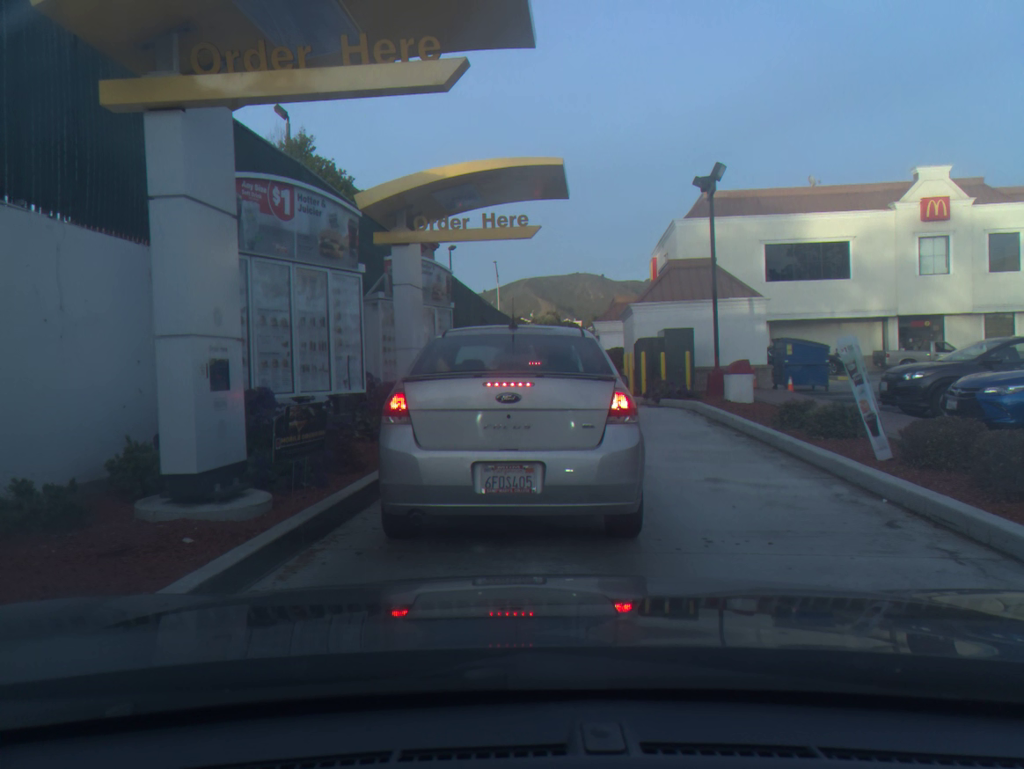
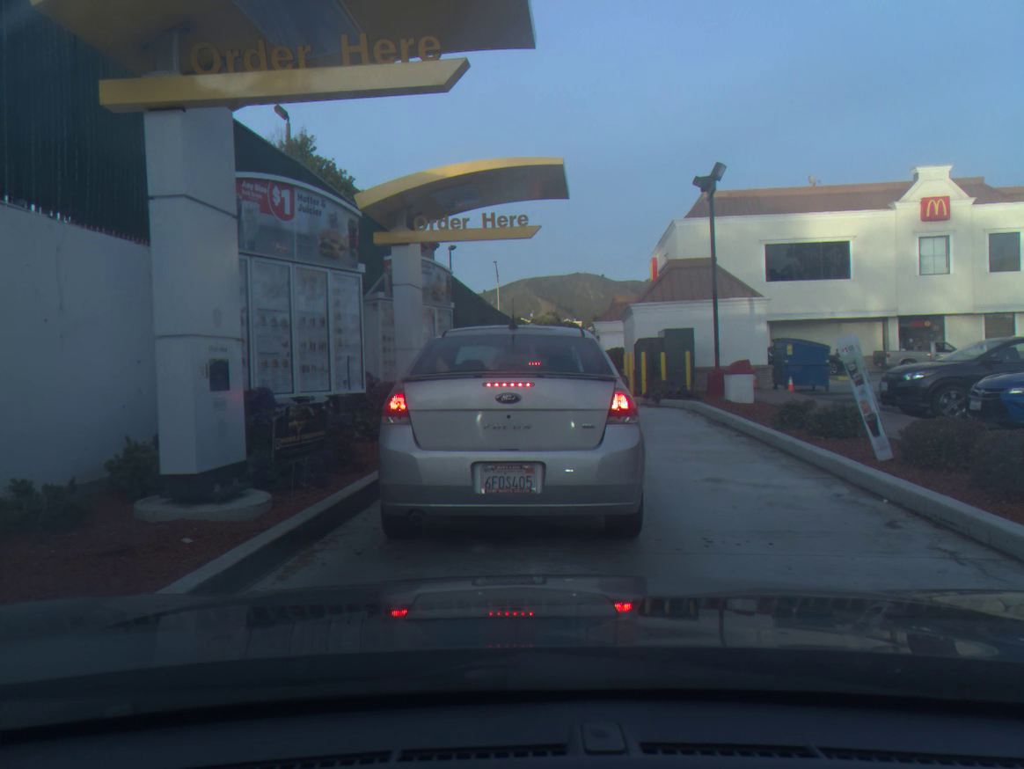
(0.0, 0.0) m; 0°
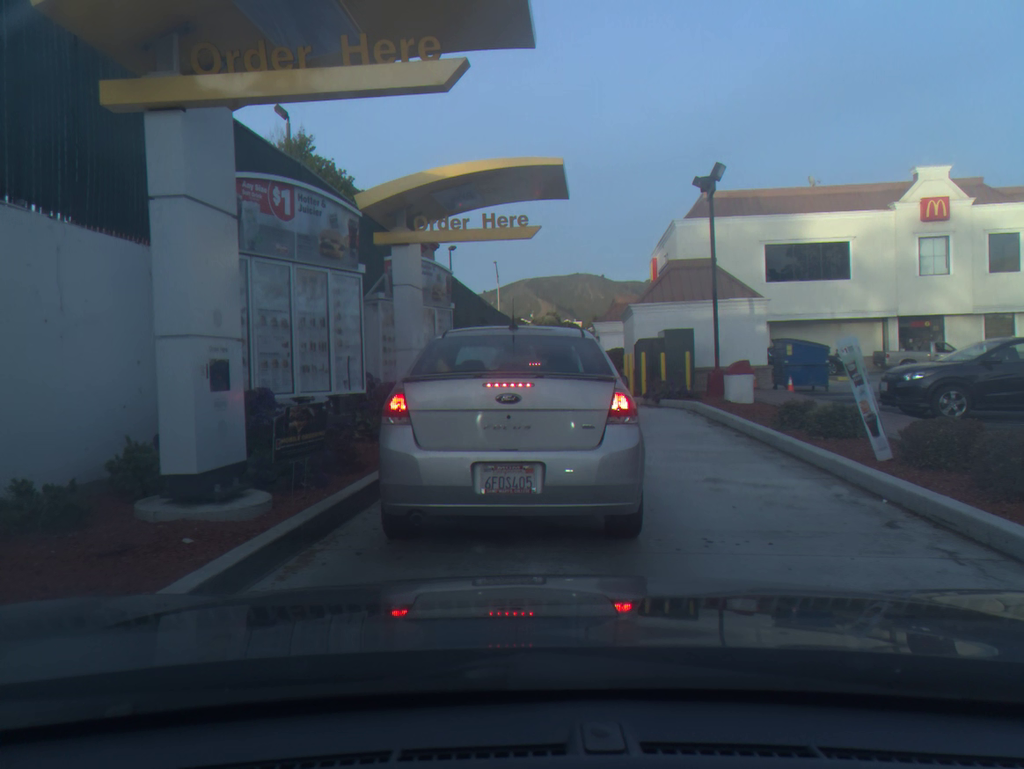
(0.0, 0.0) m; 0°
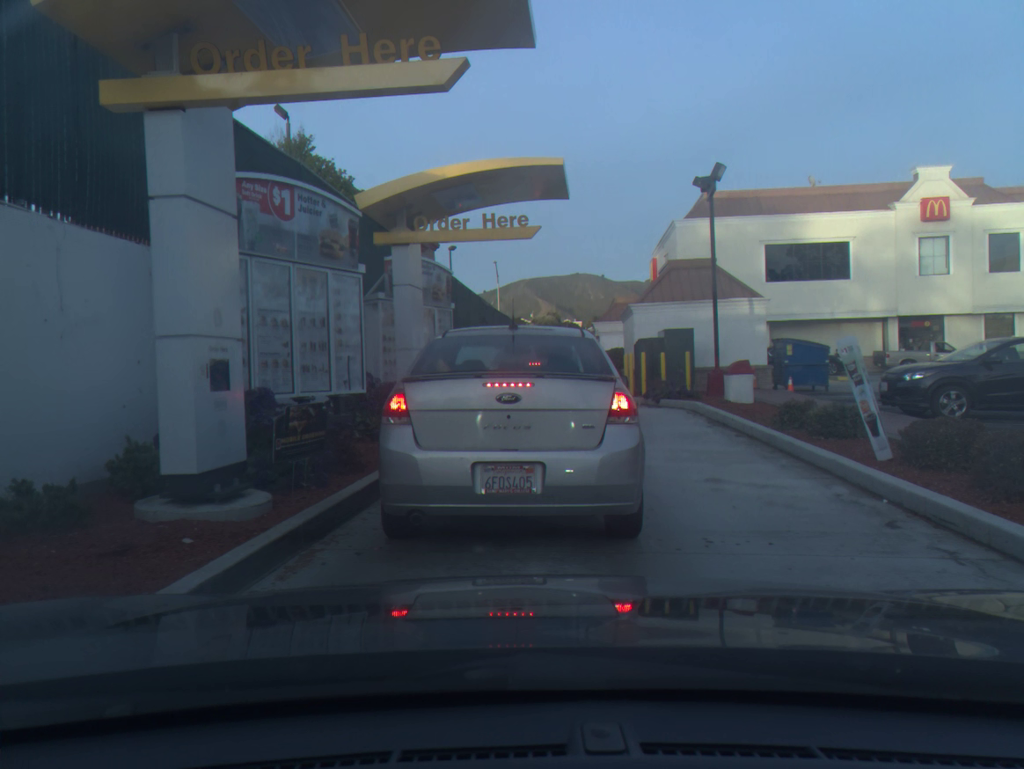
(0.0, 0.0) m; 0°
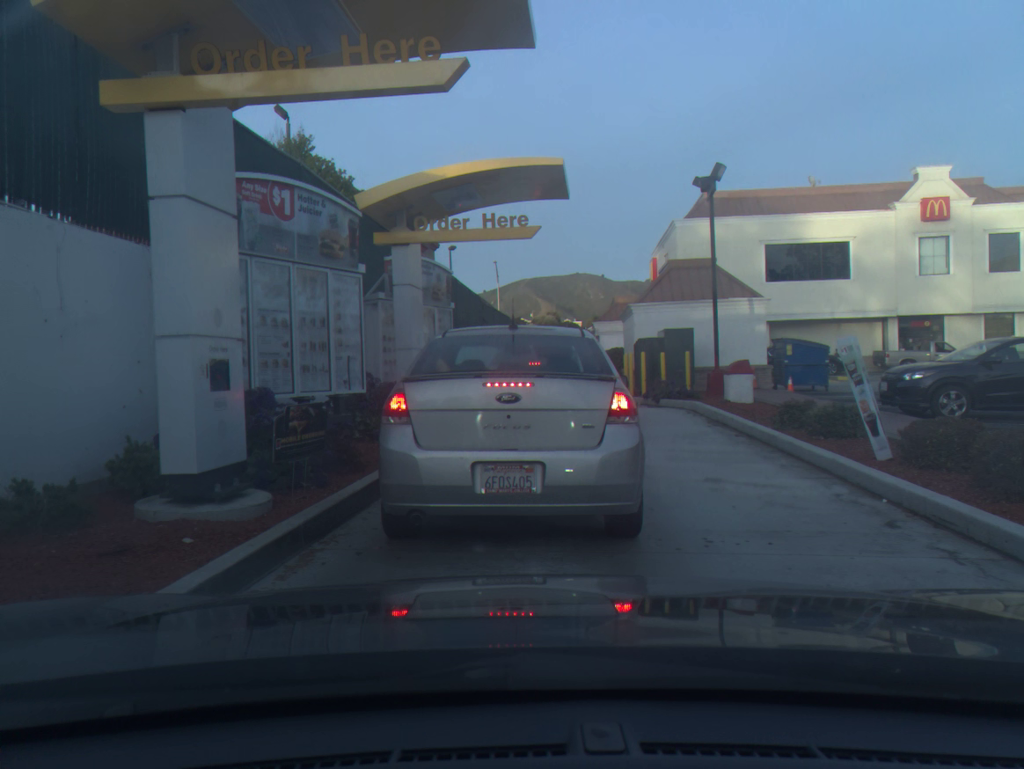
(0.0, 0.0) m; 0°
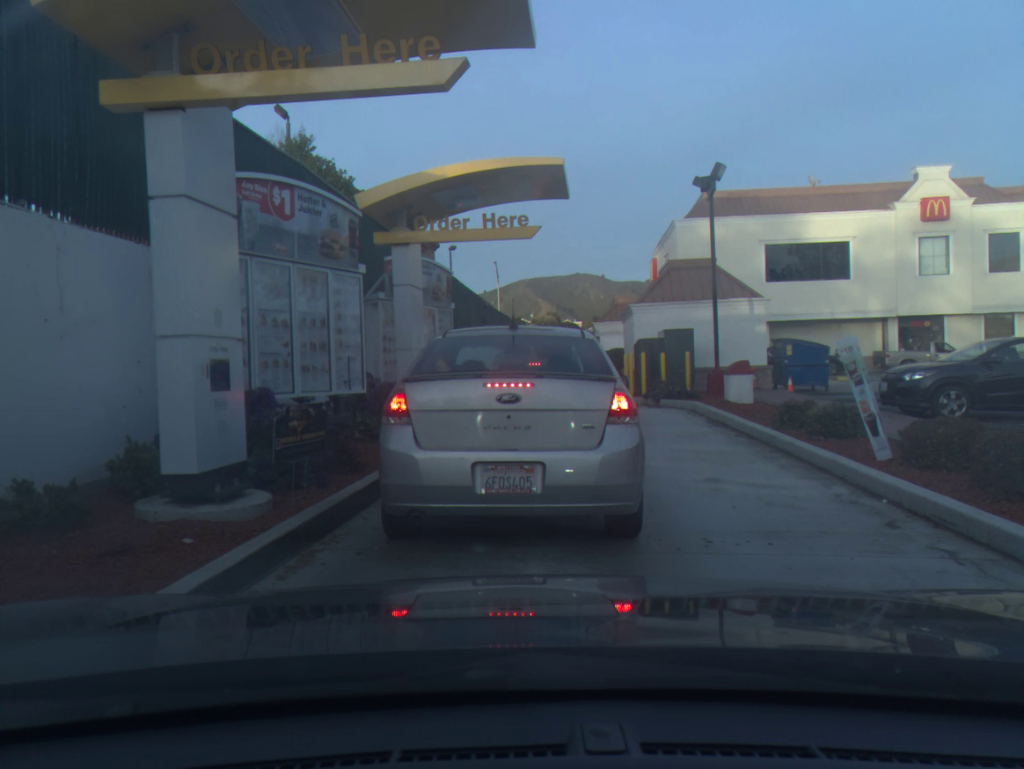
(0.0, 0.0) m; 0°
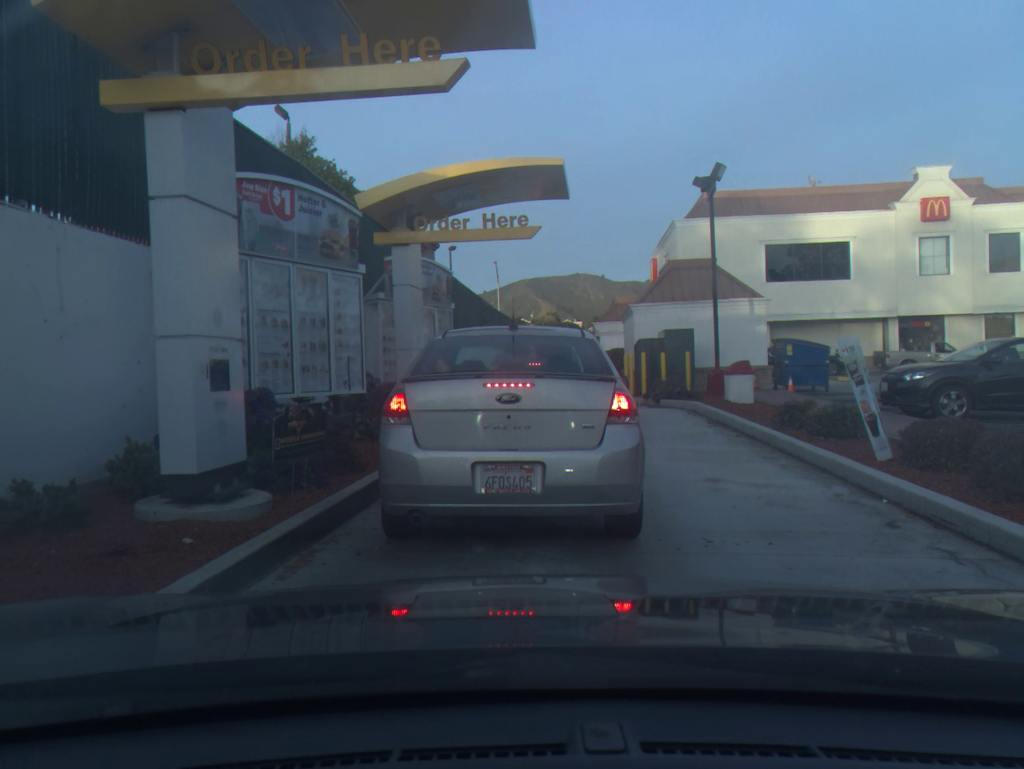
(0.0, 0.0) m; 0°
